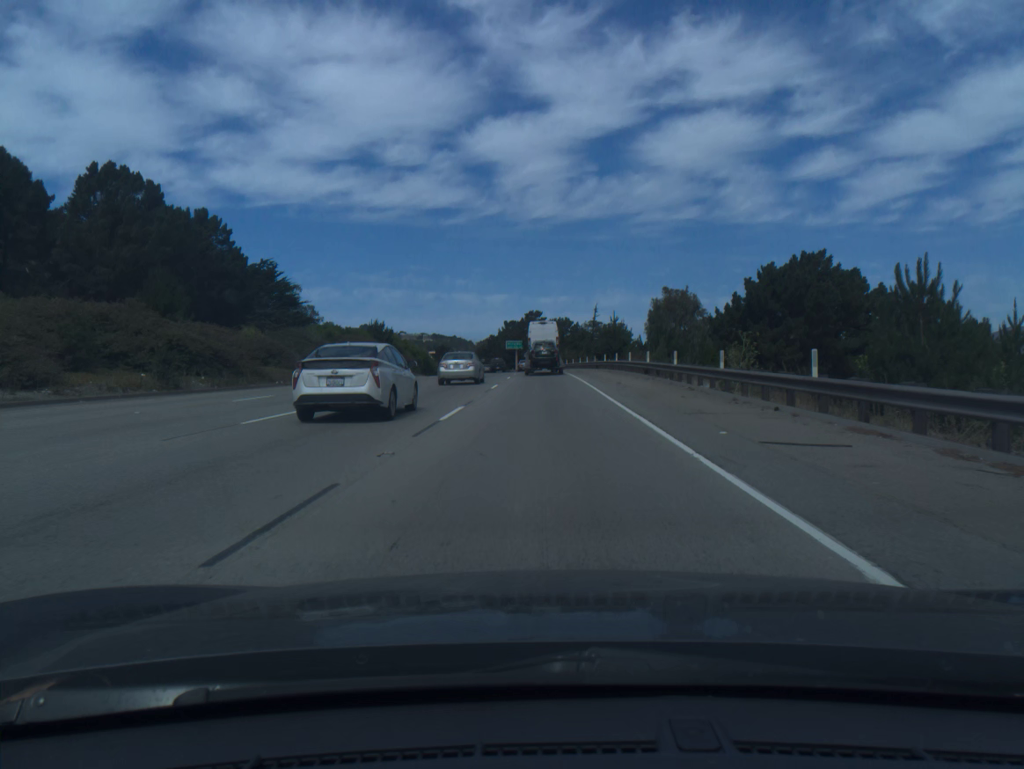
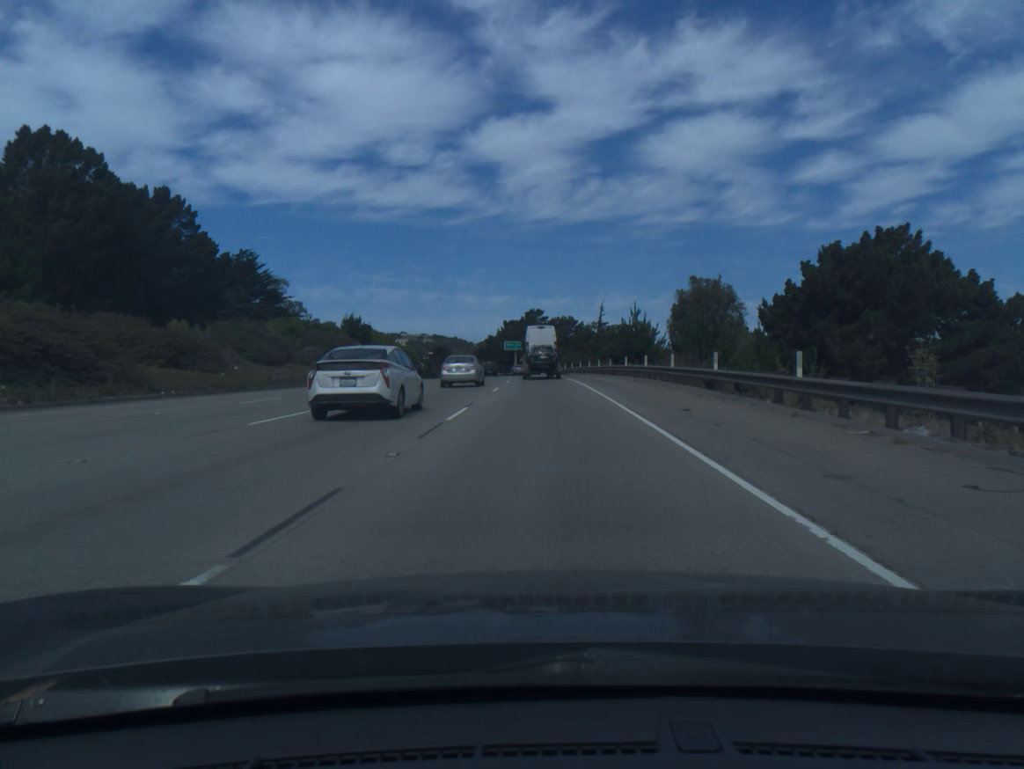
(0.0, +14.3) m; 0°
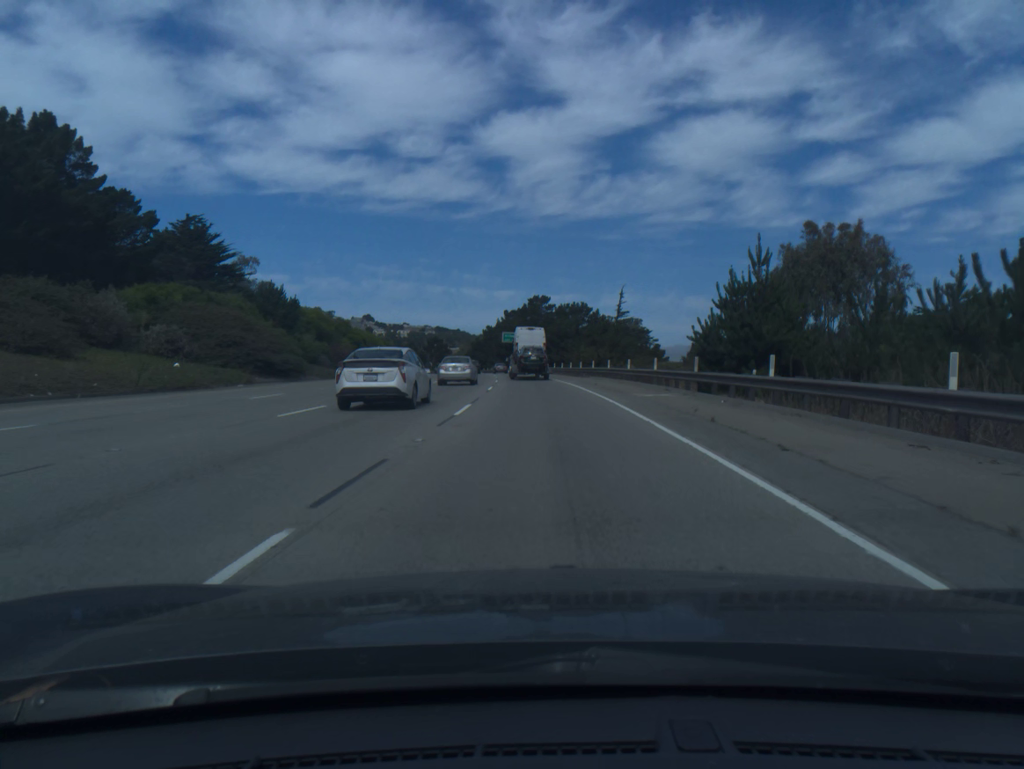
(-0.1, +28.4) m; 0°
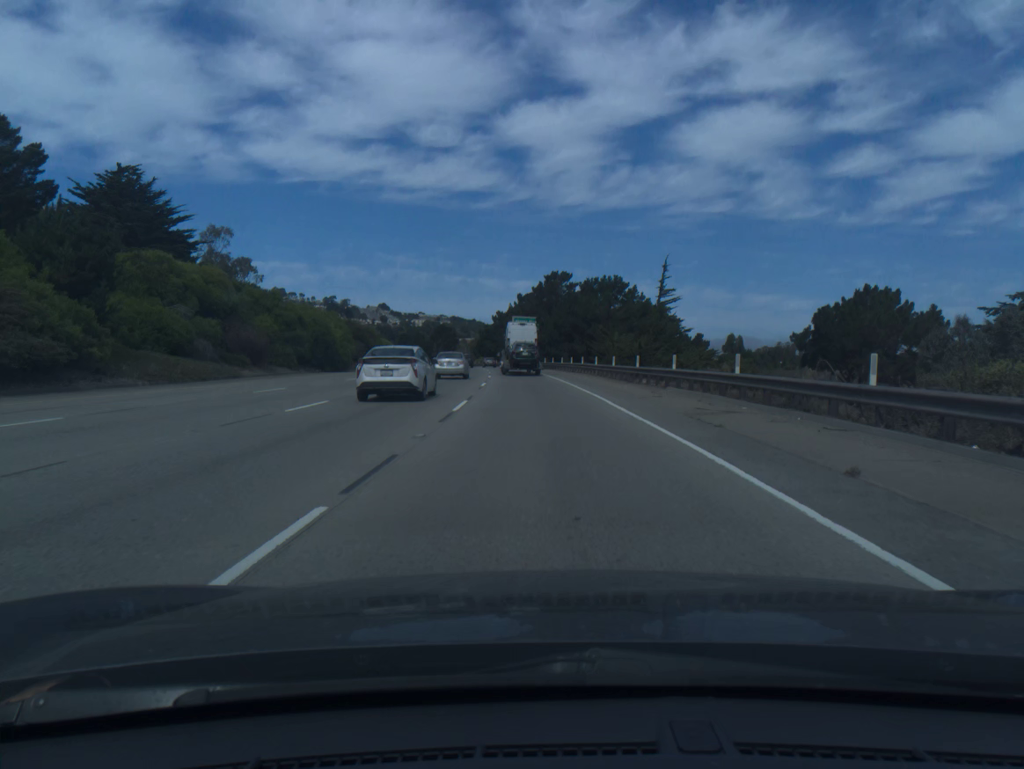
(-0.3, +28.4) m; -1°
